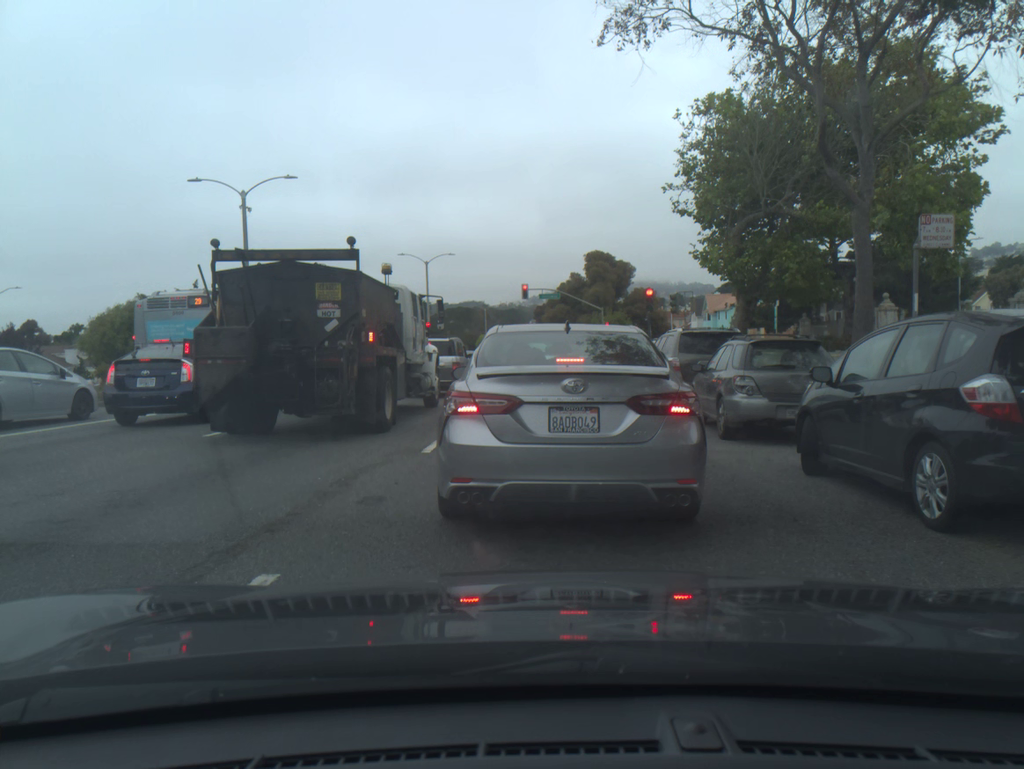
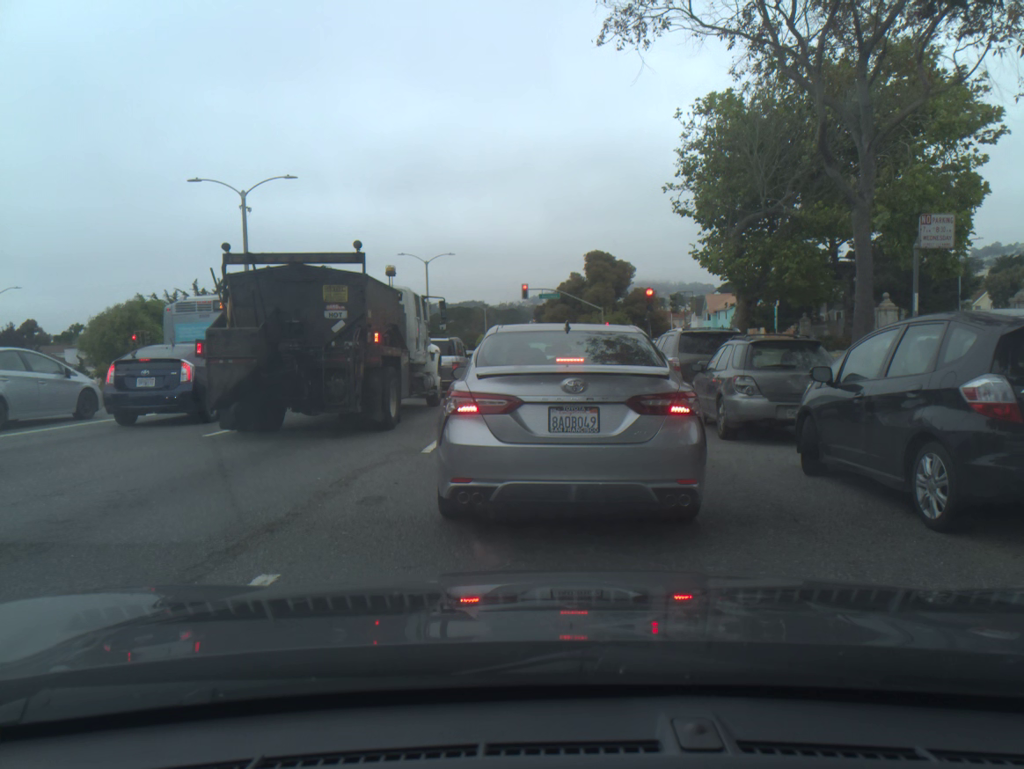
(0.0, 0.0) m; 0°
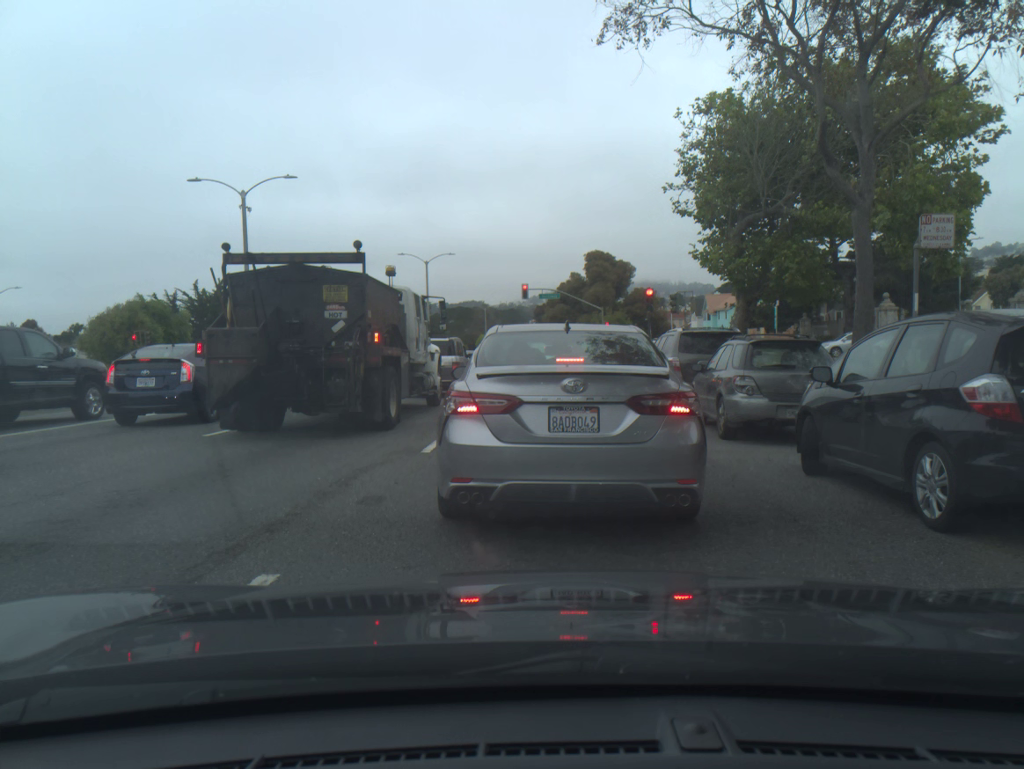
(-0.1, +0.1) m; 0°
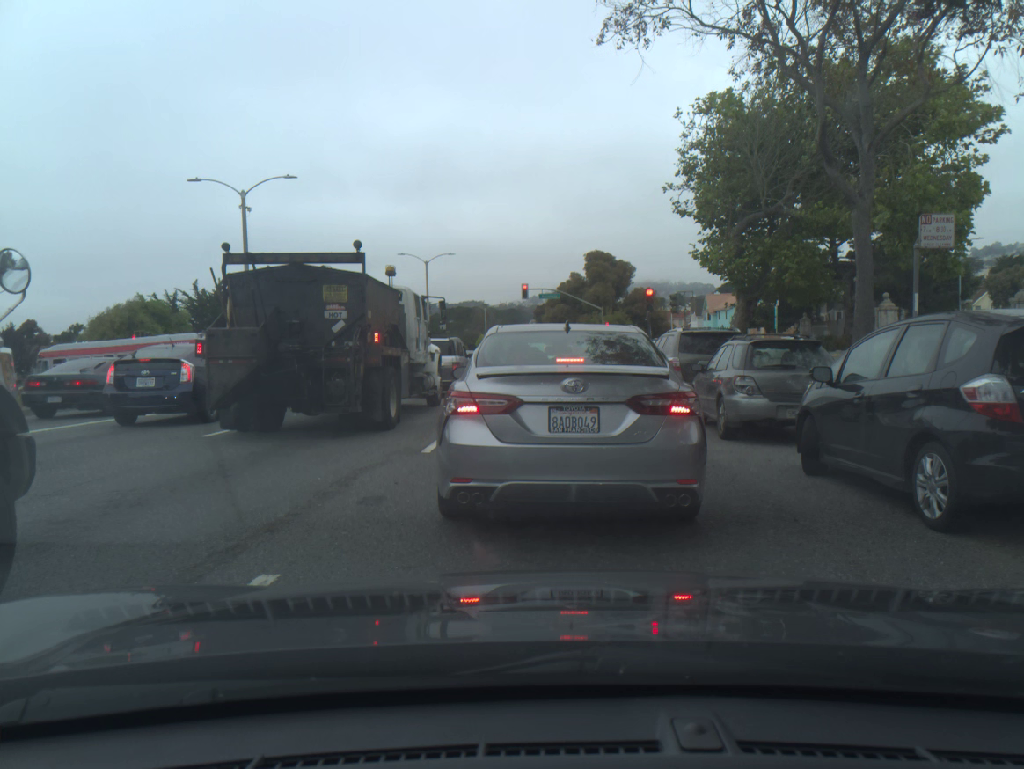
(0.0, -0.1) m; 0°
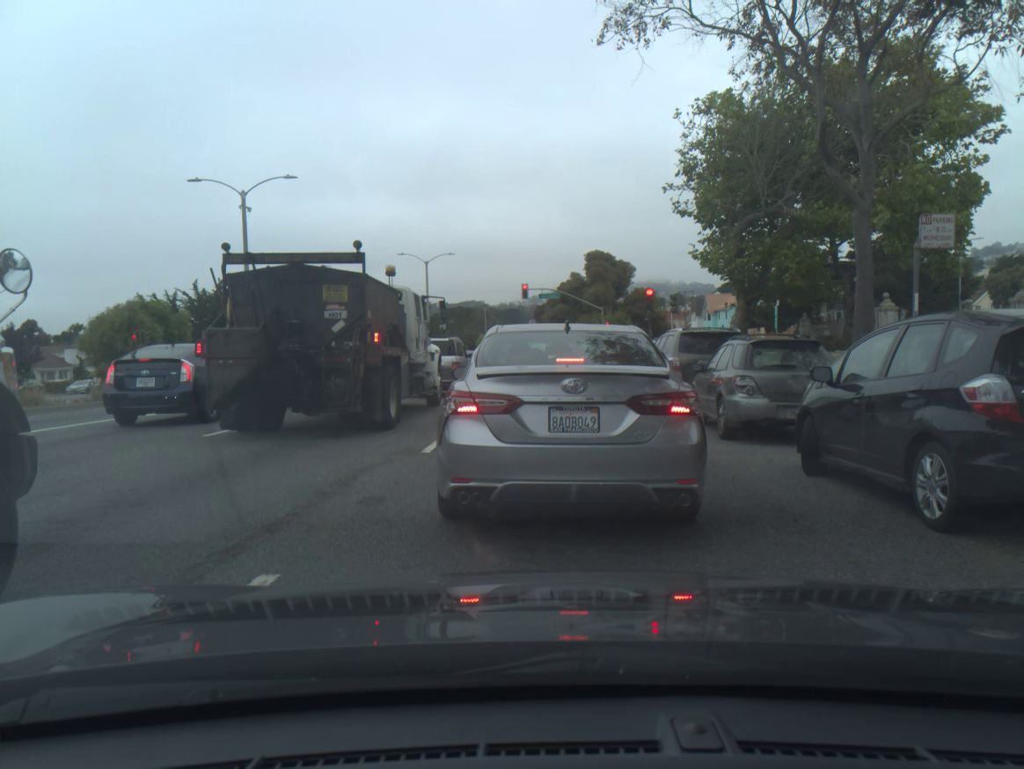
(0.0, 0.0) m; 0°
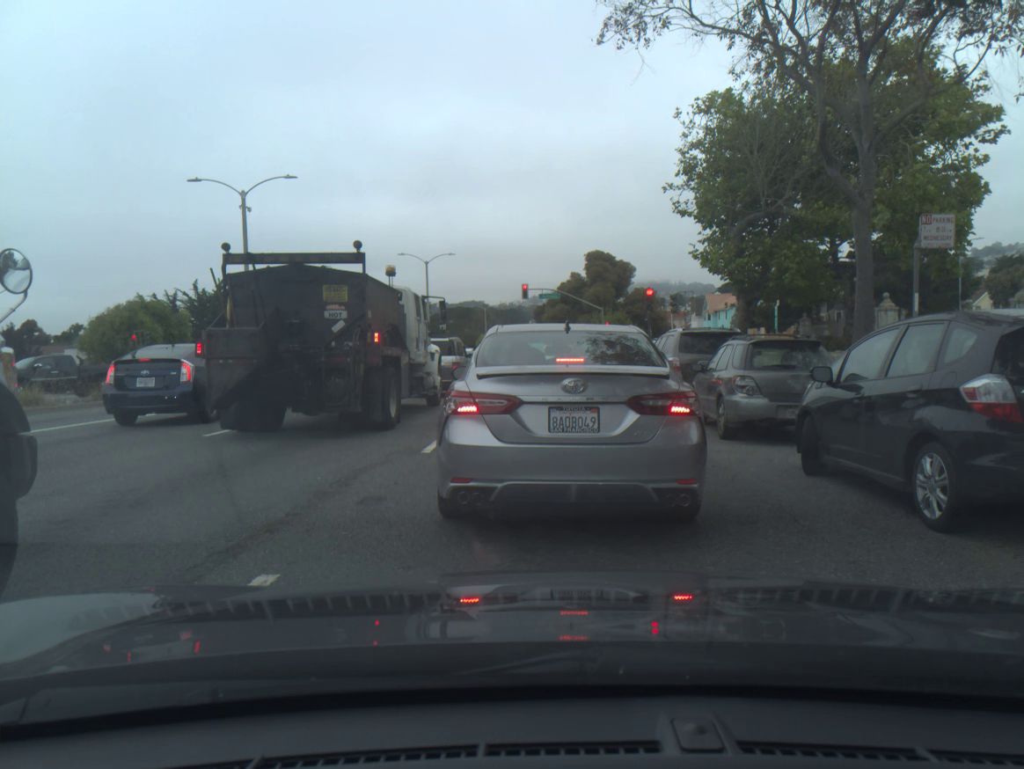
(0.0, 0.0) m; 0°
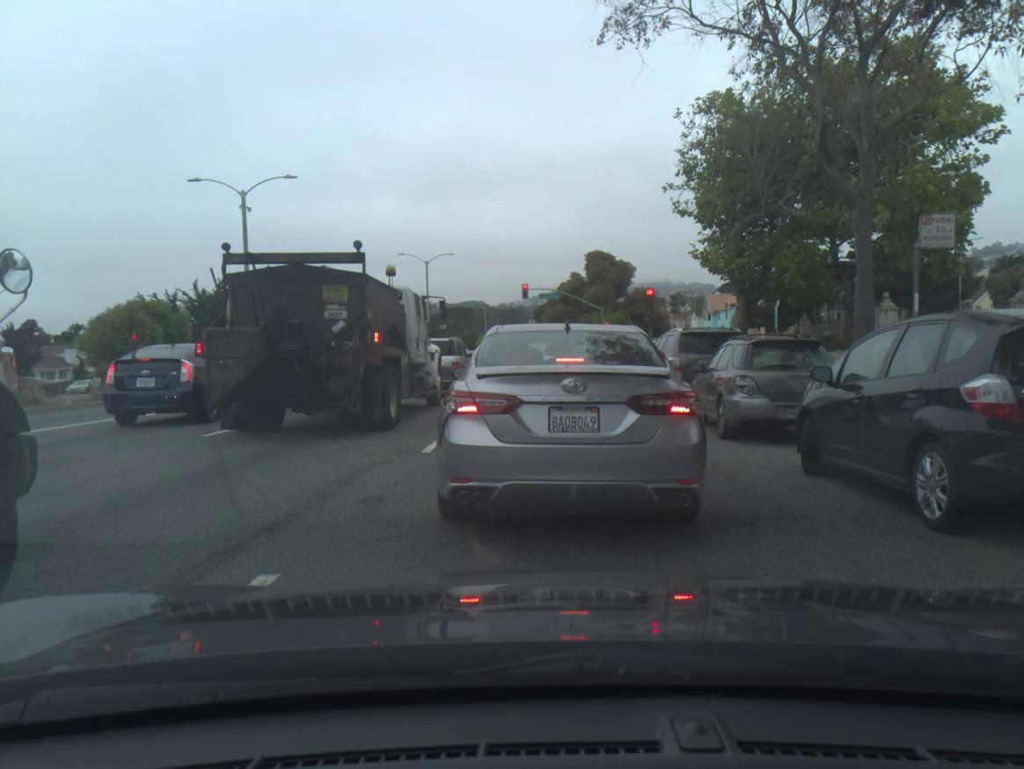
(0.0, 0.0) m; 0°
